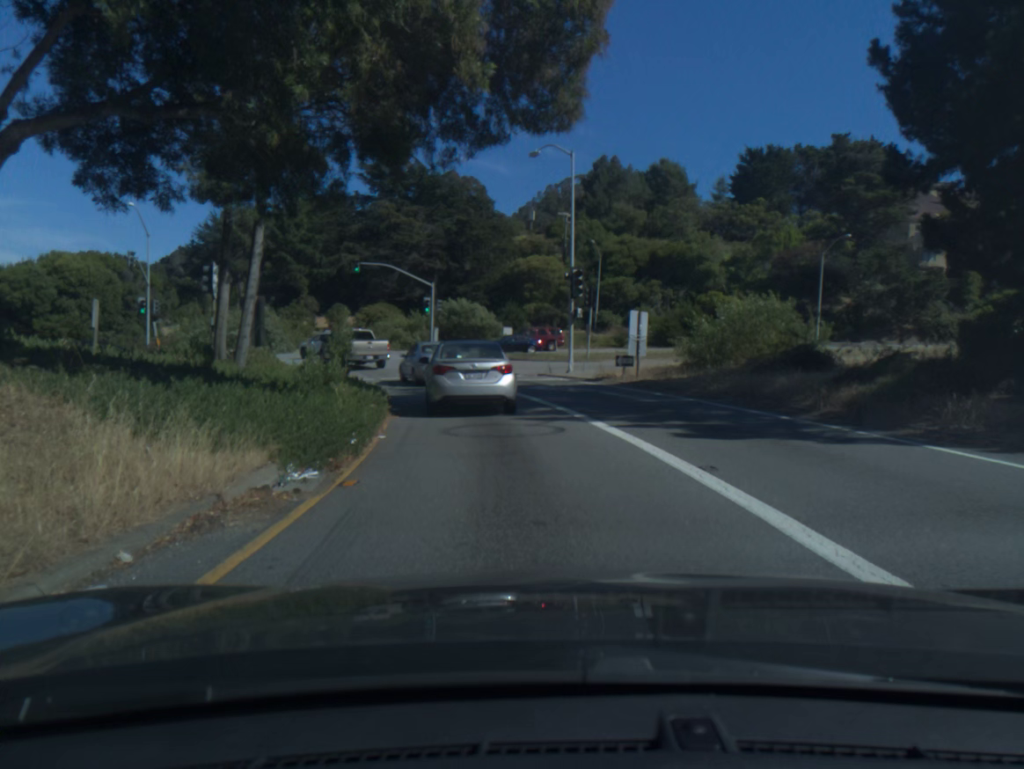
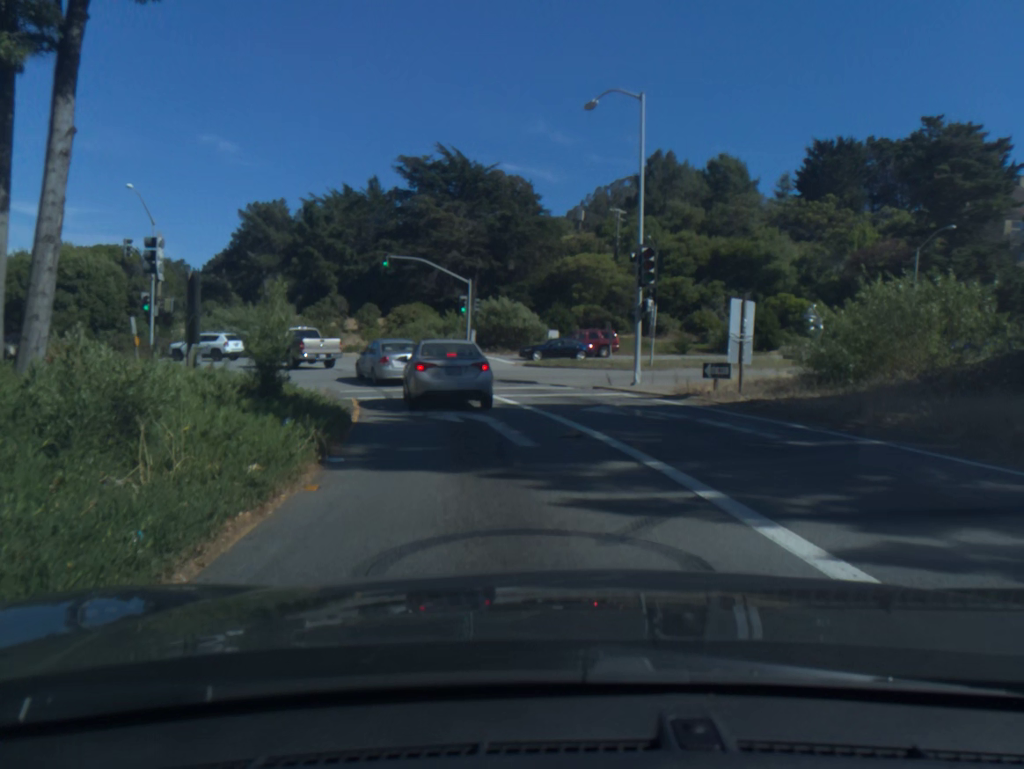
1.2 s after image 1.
(-0.2, +7.9) m; -4°
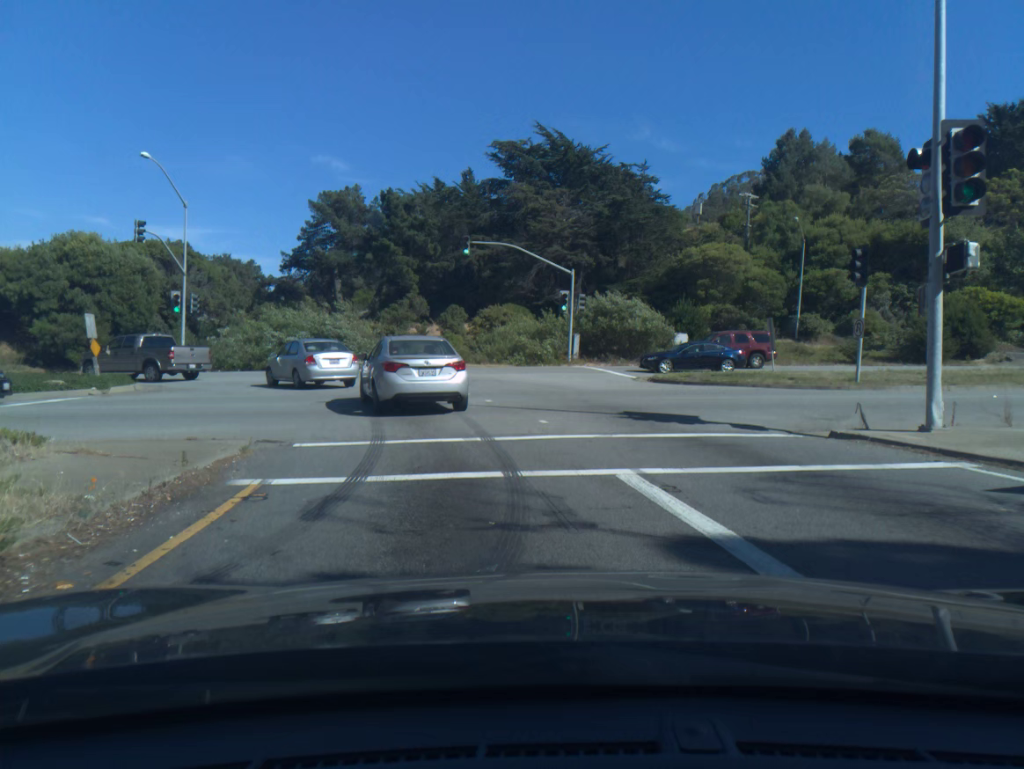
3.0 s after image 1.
(-0.8, +12.6) m; -8°
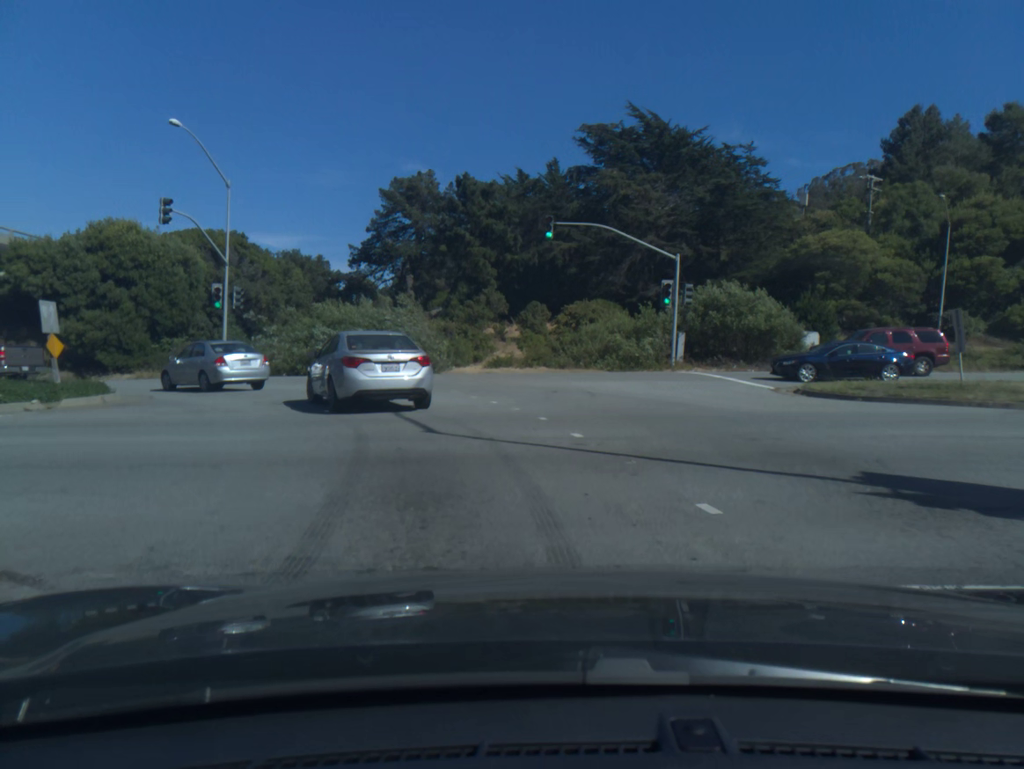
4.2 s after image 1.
(-0.4, +7.5) m; -7°
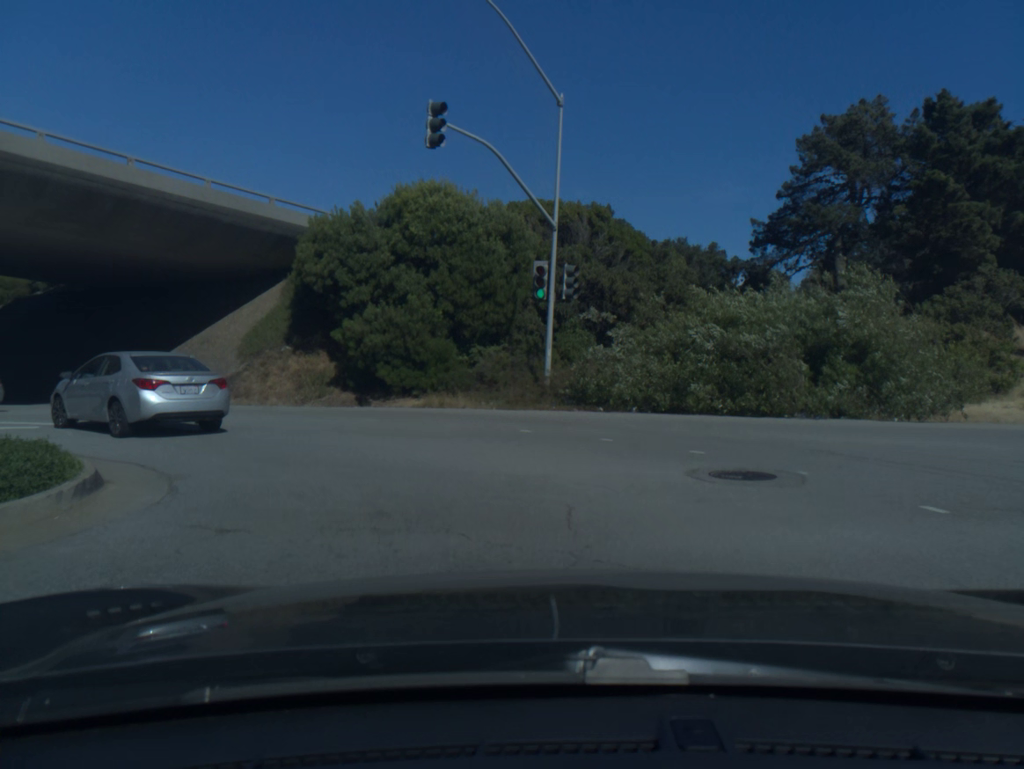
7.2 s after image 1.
(-3.6, +16.8) m; -30°
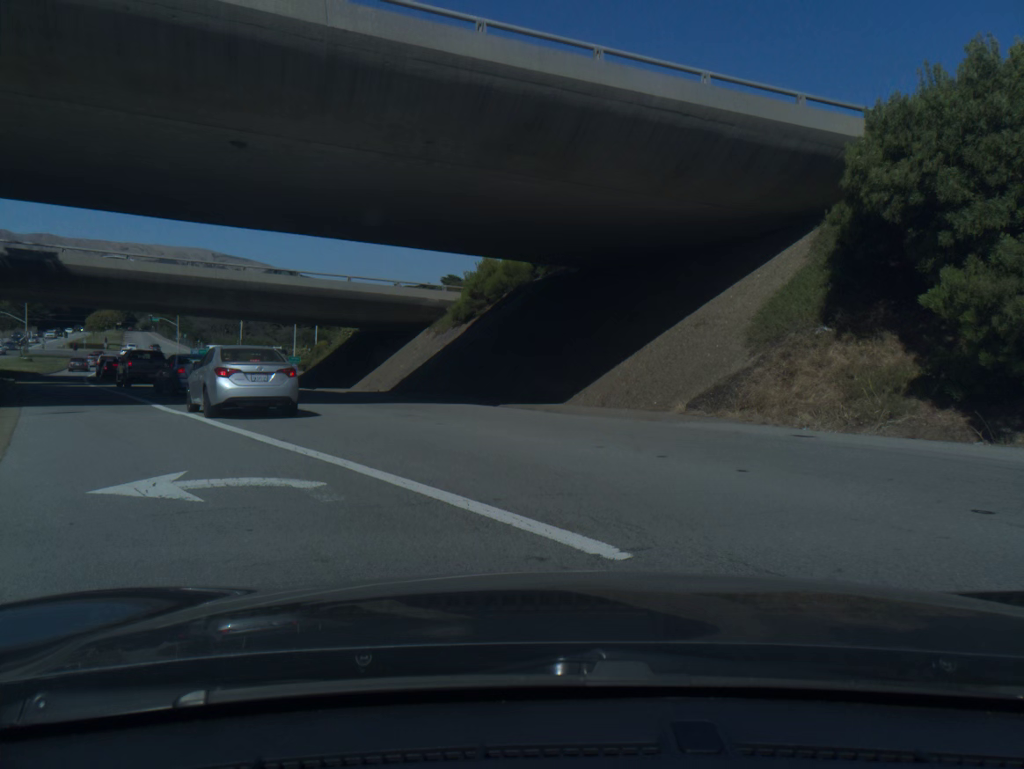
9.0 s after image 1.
(-3.2, +11.2) m; -36°
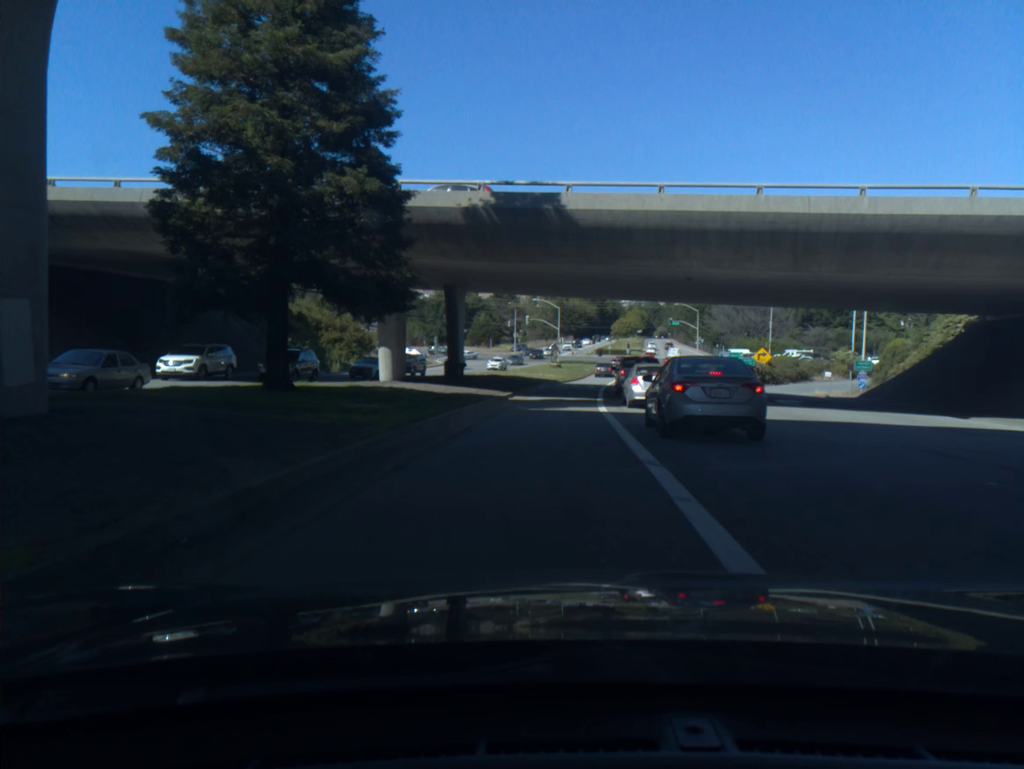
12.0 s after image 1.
(-9.3, +21.5) m; -31°
